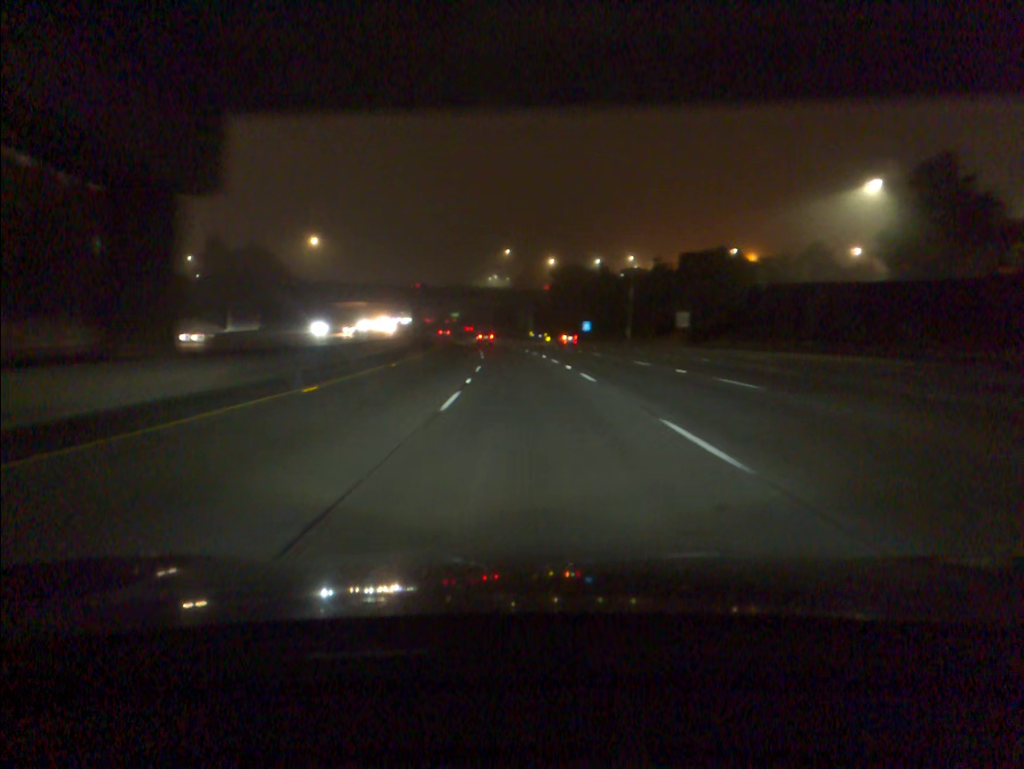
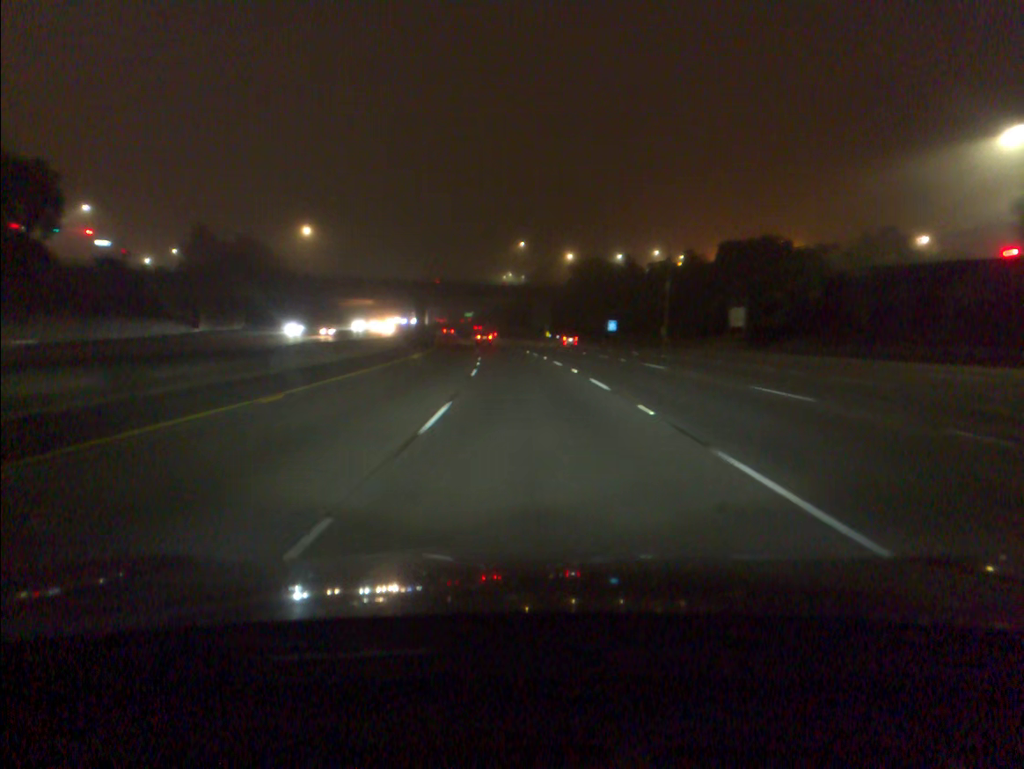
(-0.2, +17.7) m; -1°
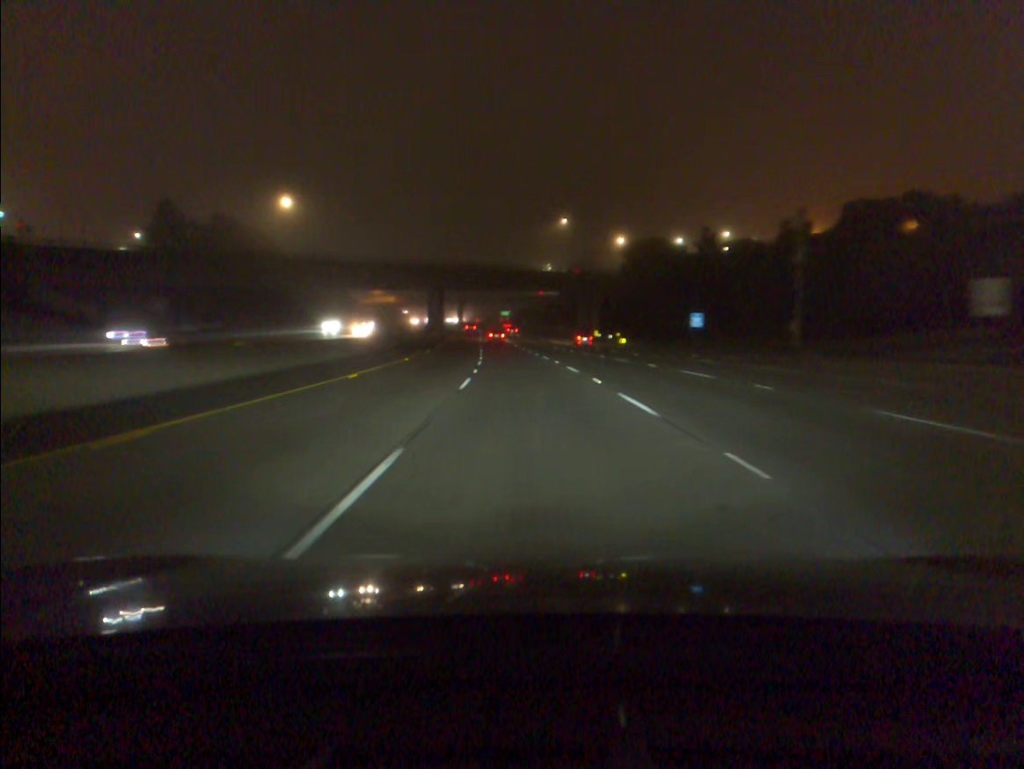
(-0.8, +35.5) m; -3°
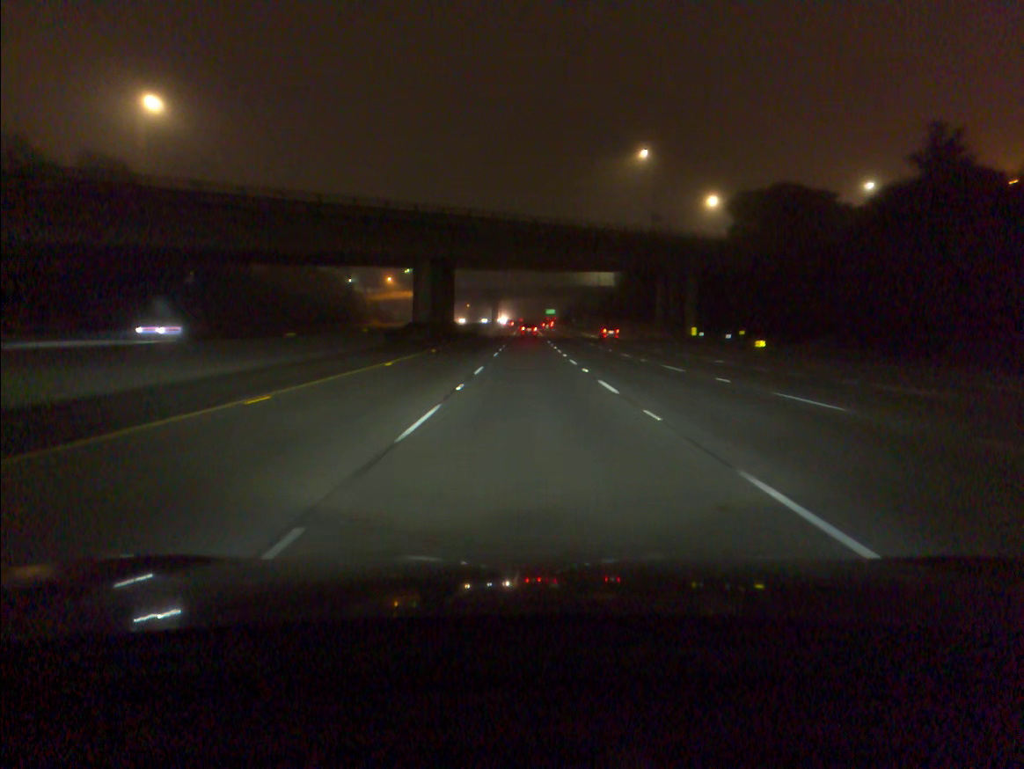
(-1.7, +53.2) m; -3°
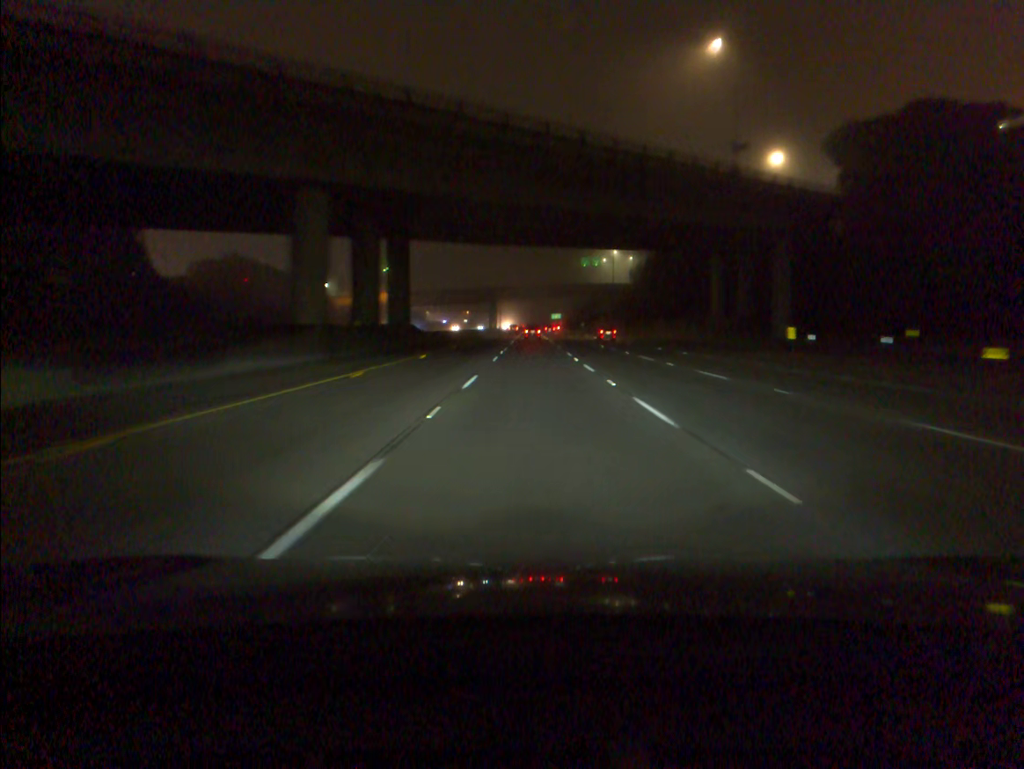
(-0.2, +35.4) m; 0°
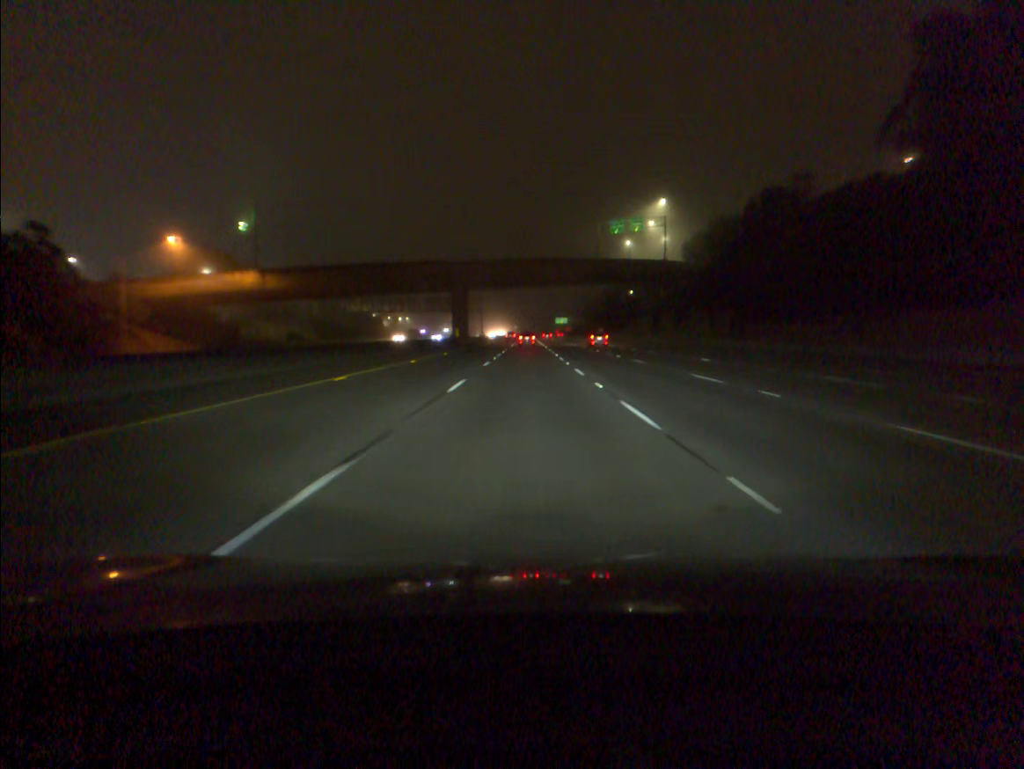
(+0.1, +87.9) m; 0°
